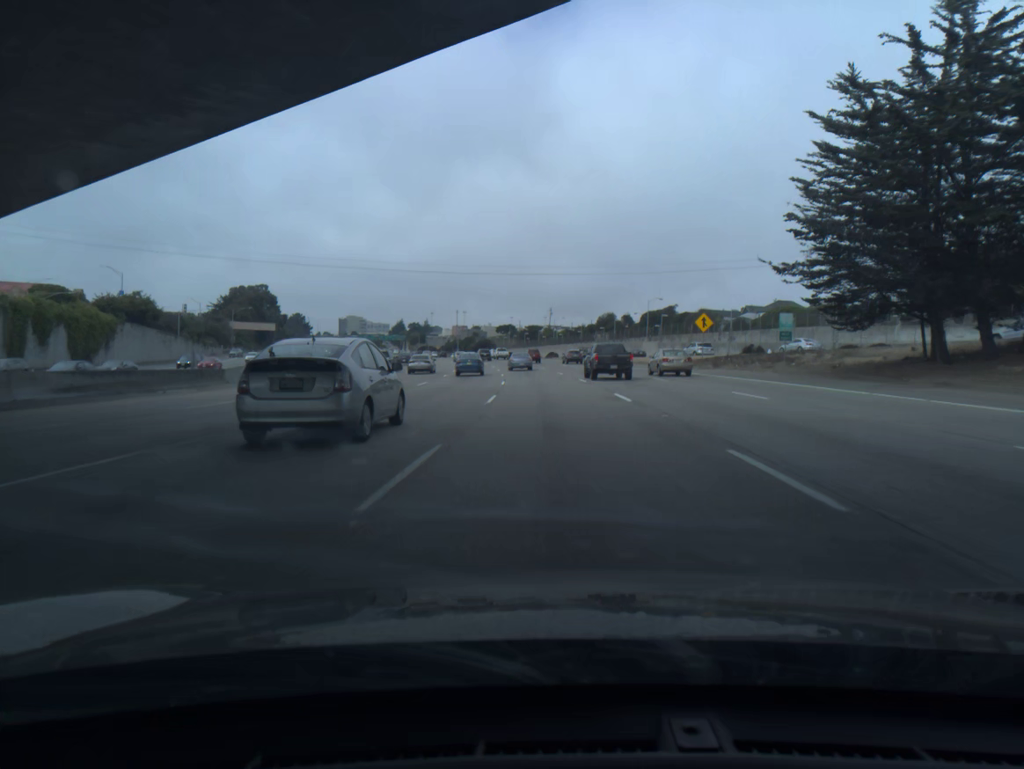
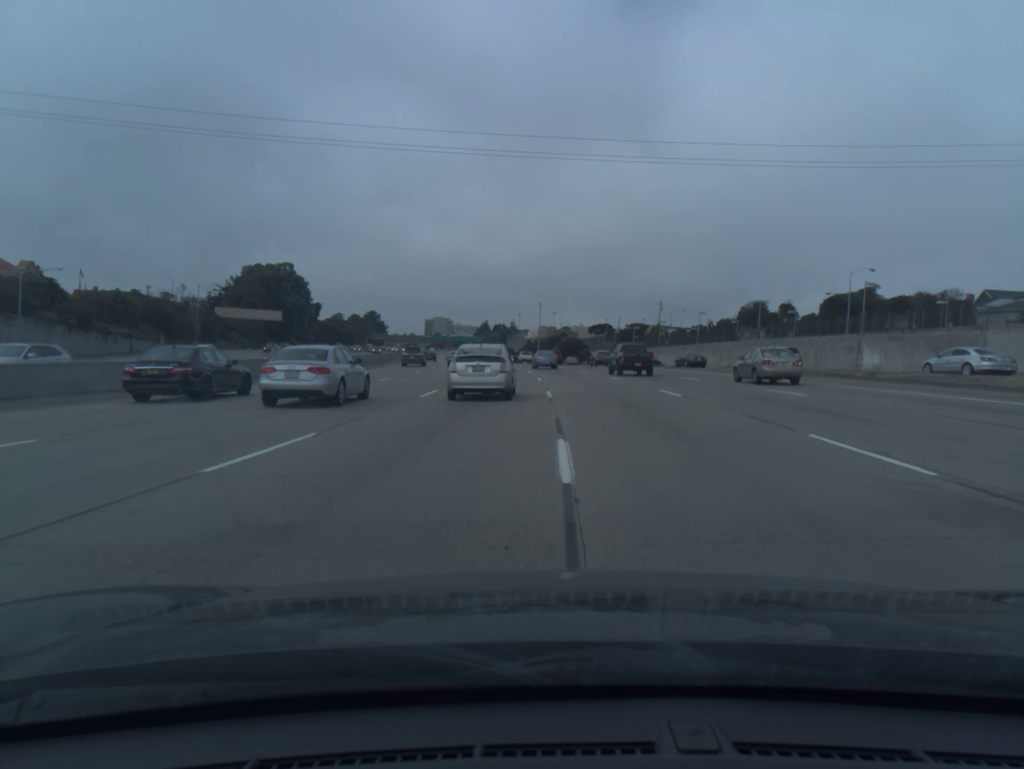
(-3.7, +69.3) m; -7°
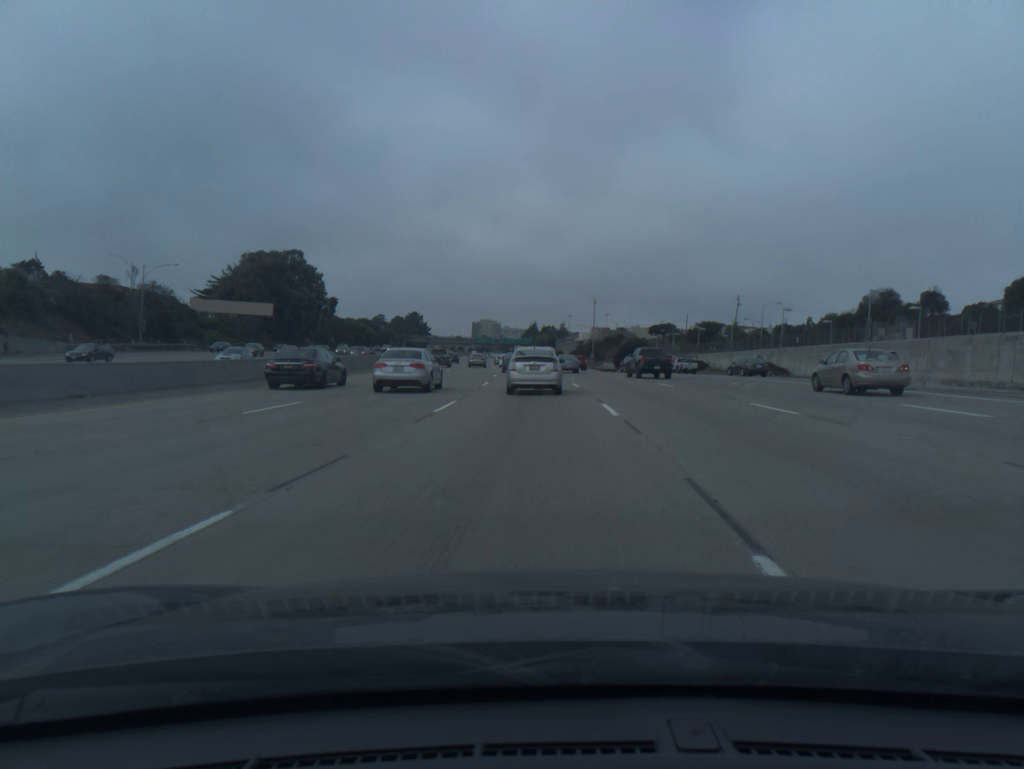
(-1.0, +34.7) m; -4°
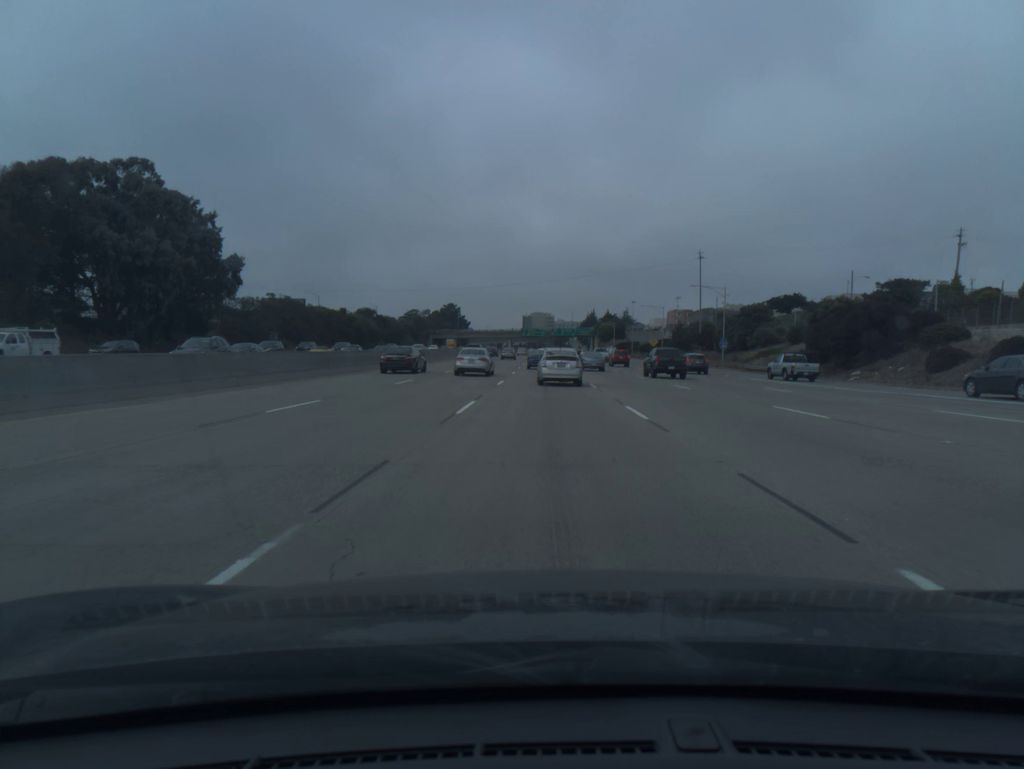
(-3.3, +86.3) m; -4°
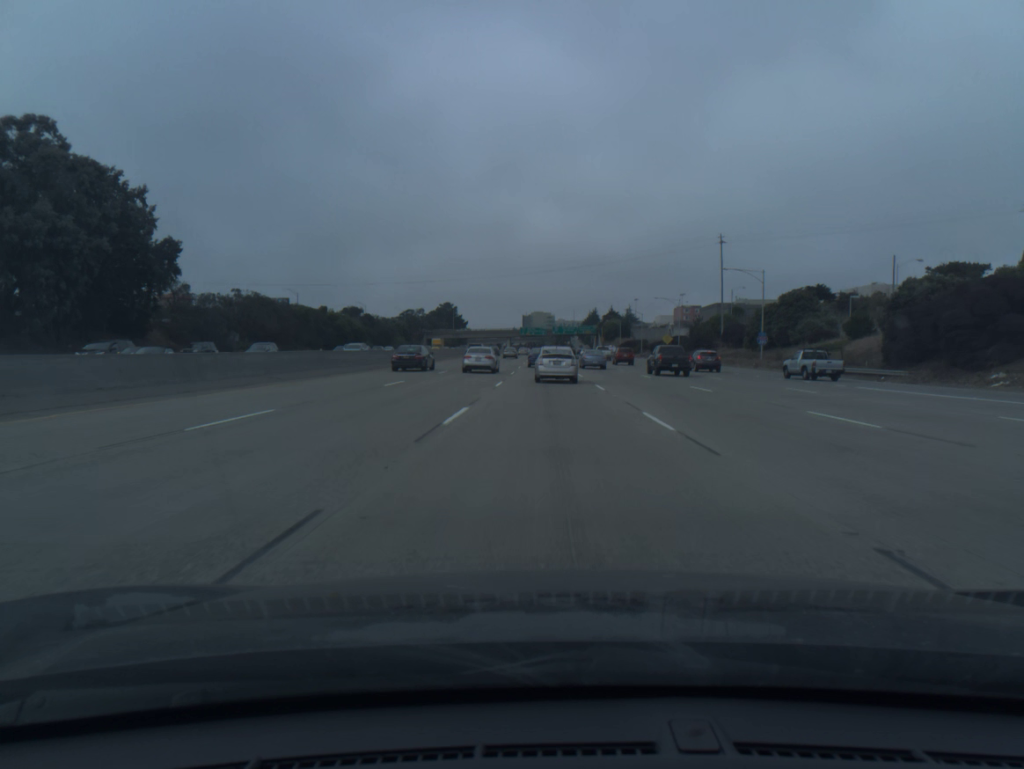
(0.0, +17.0) m; 0°
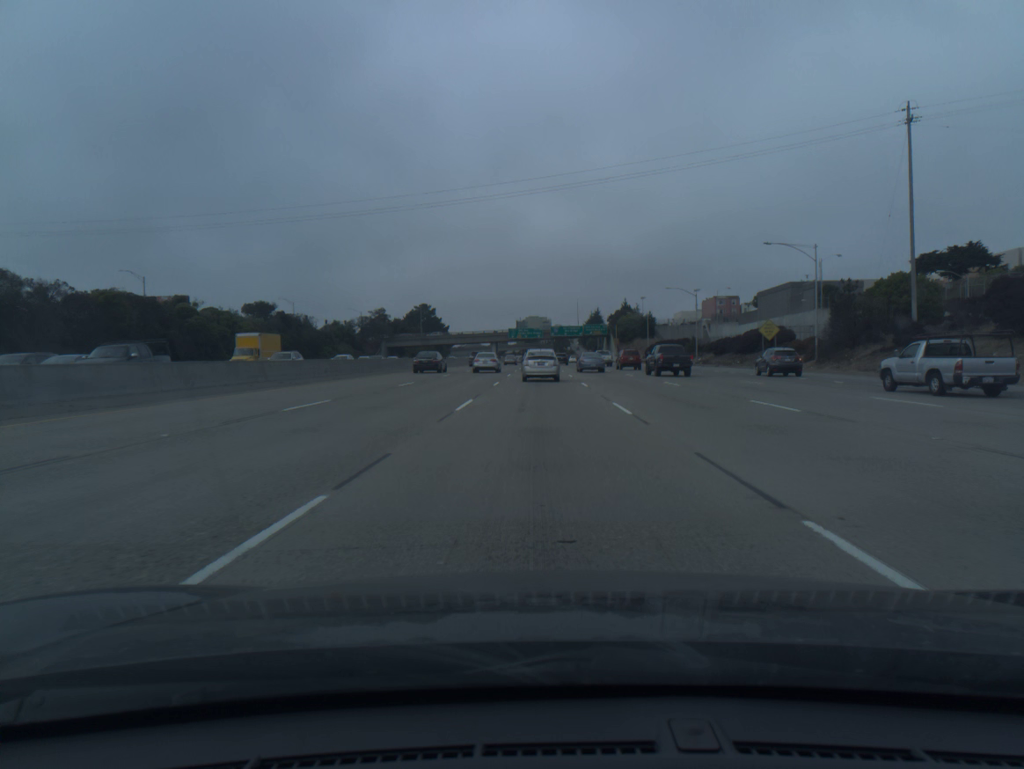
(+0.3, +67.0) m; 0°
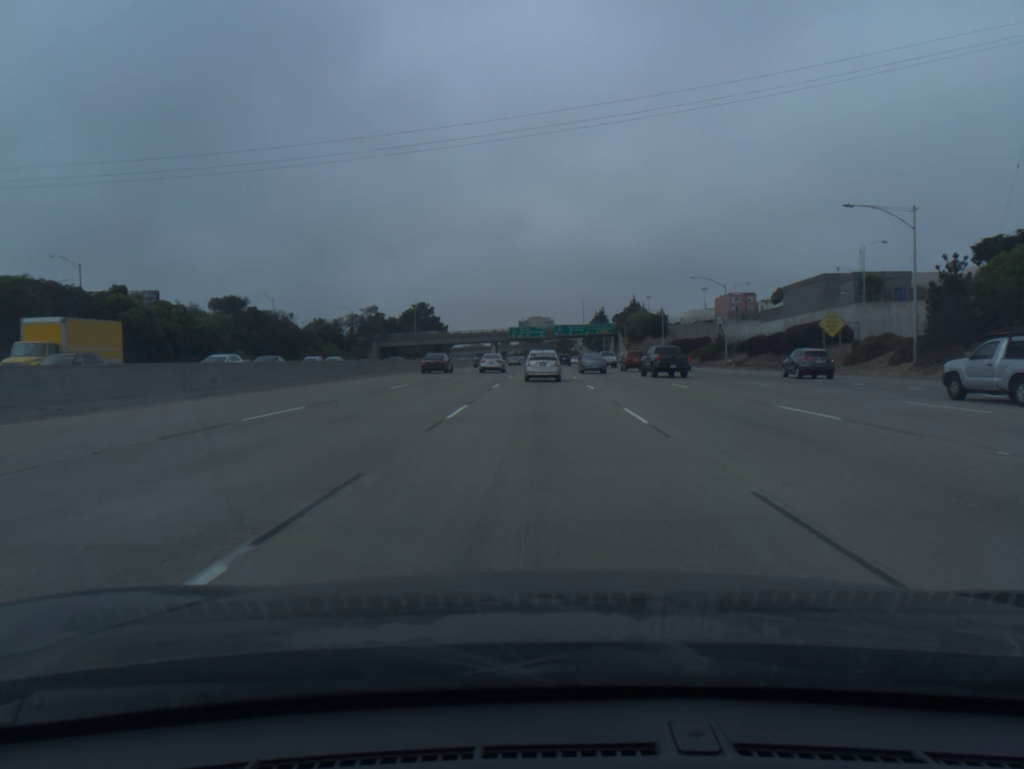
(0.0, +16.5) m; 0°
